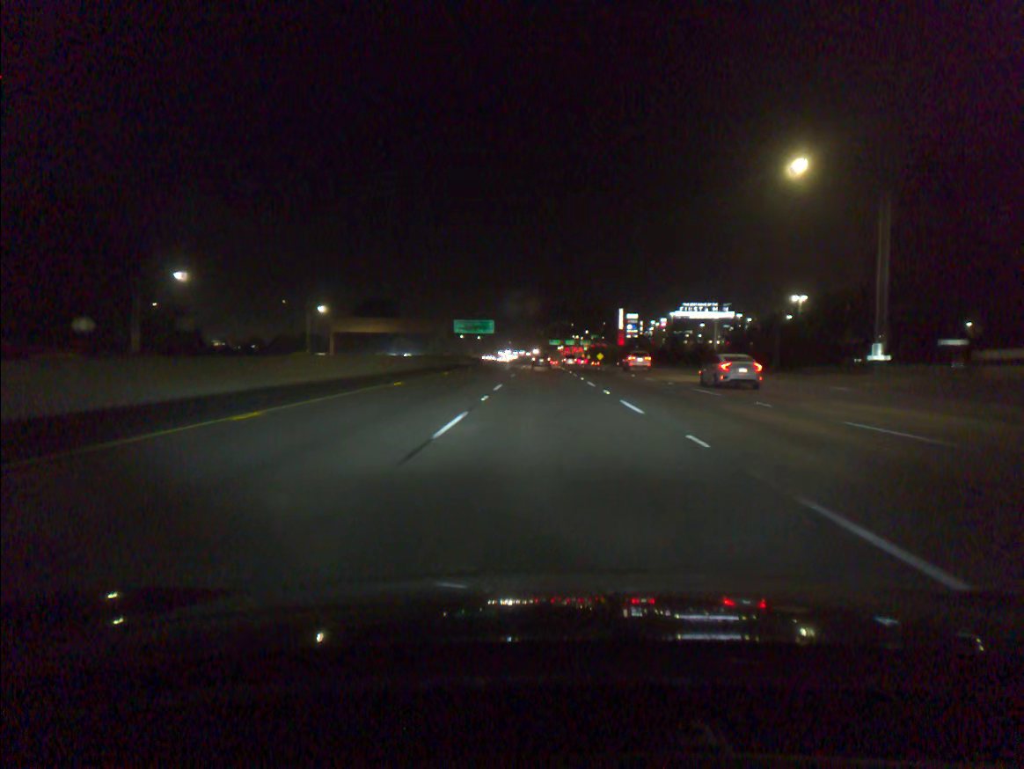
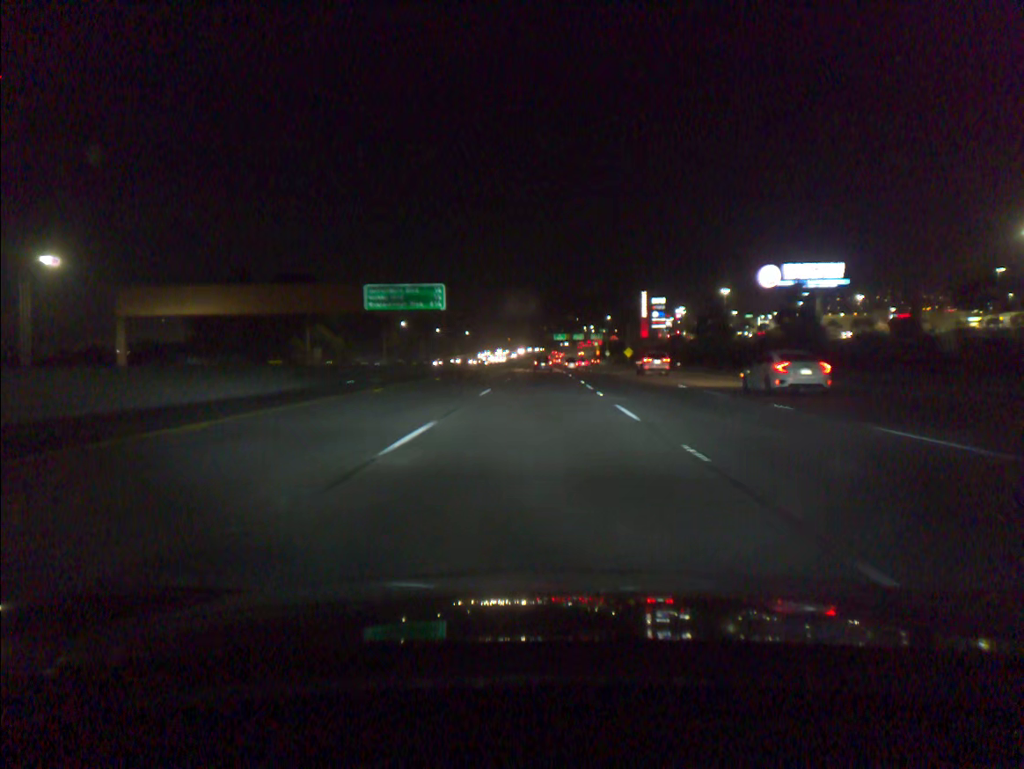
(+0.3, +74.9) m; 0°
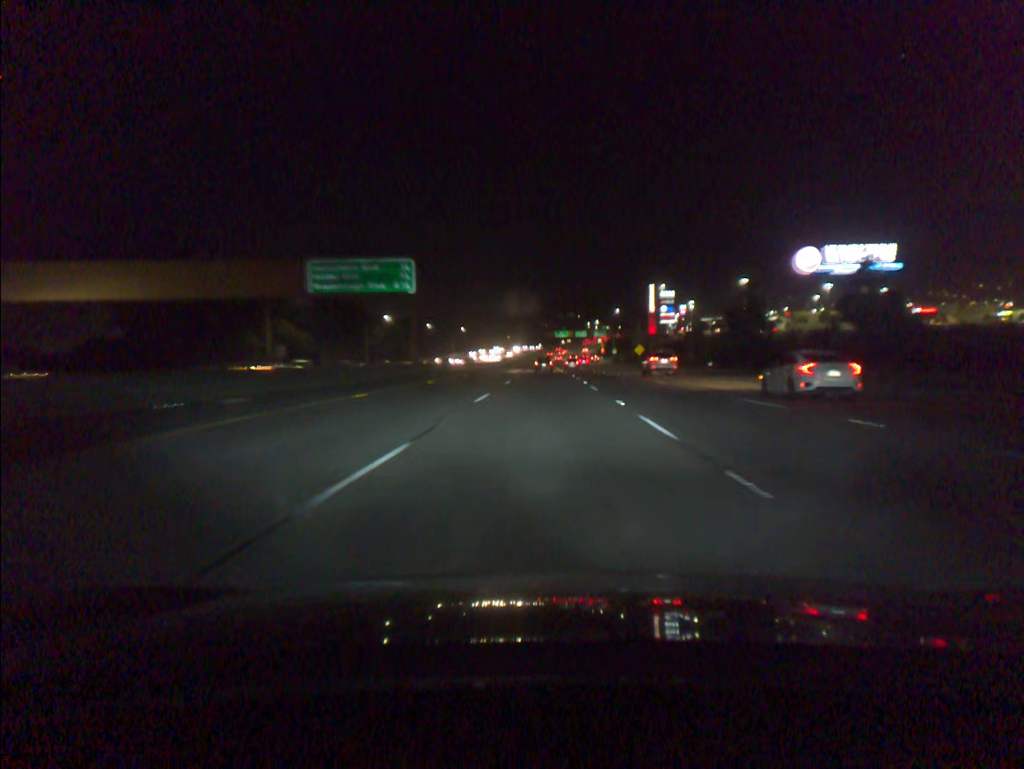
(0.0, +17.8) m; 0°
